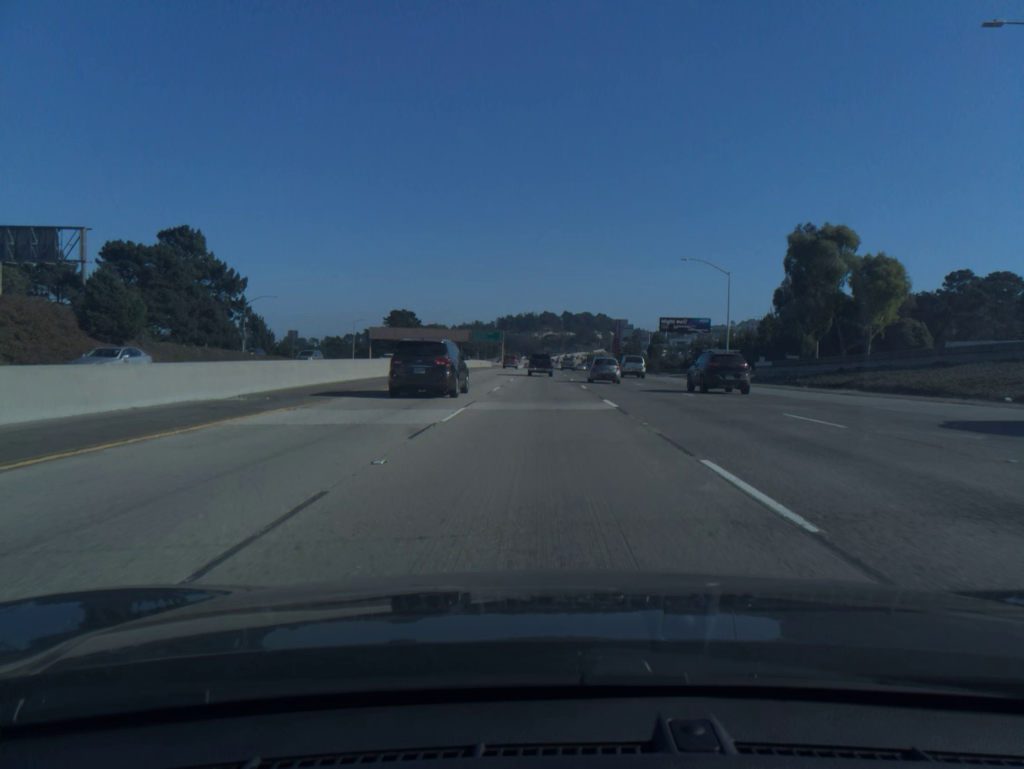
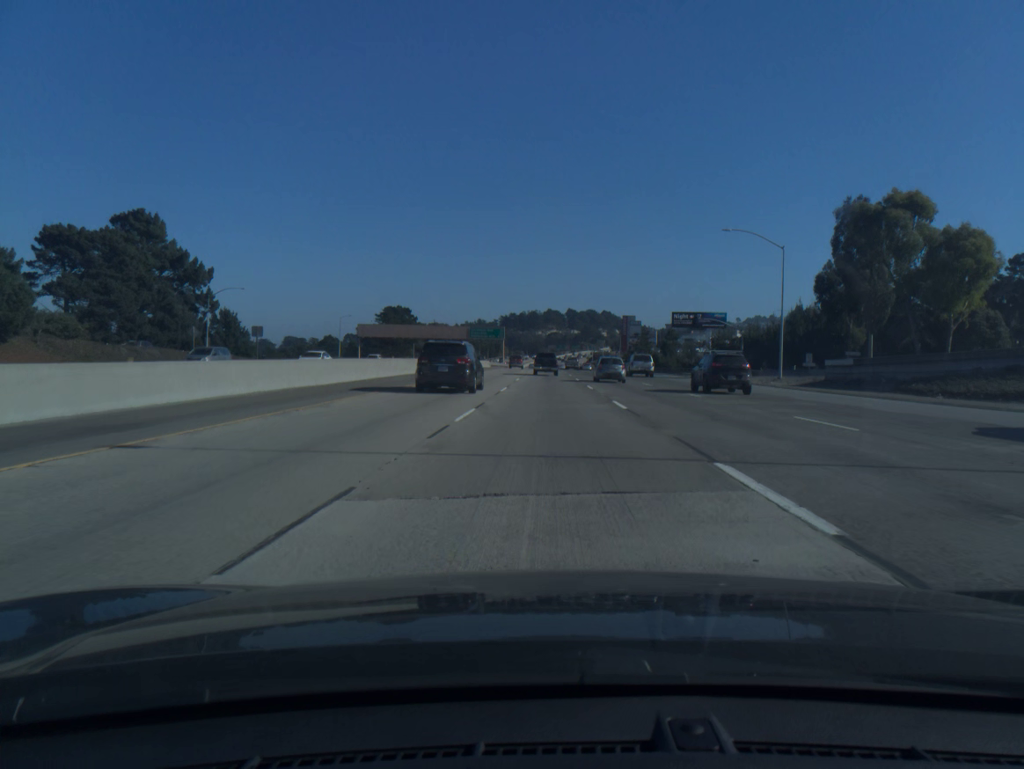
(-0.1, +14.6) m; 0°
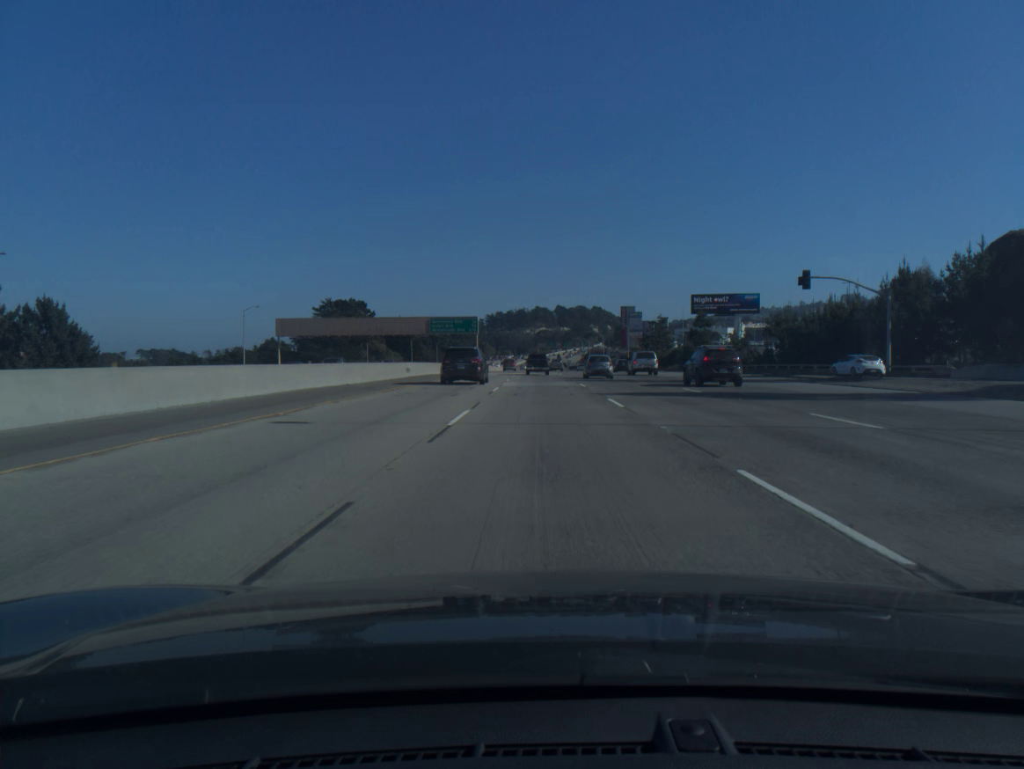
(+0.2, +44.5) m; +1°
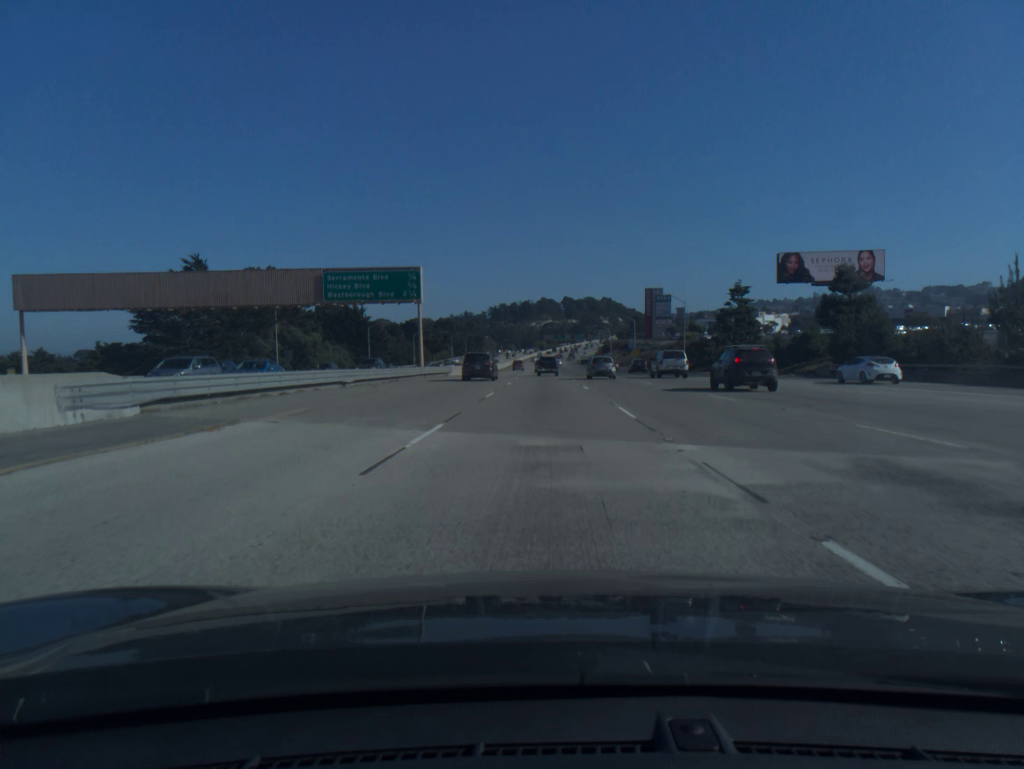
(-0.2, +61.4) m; -1°
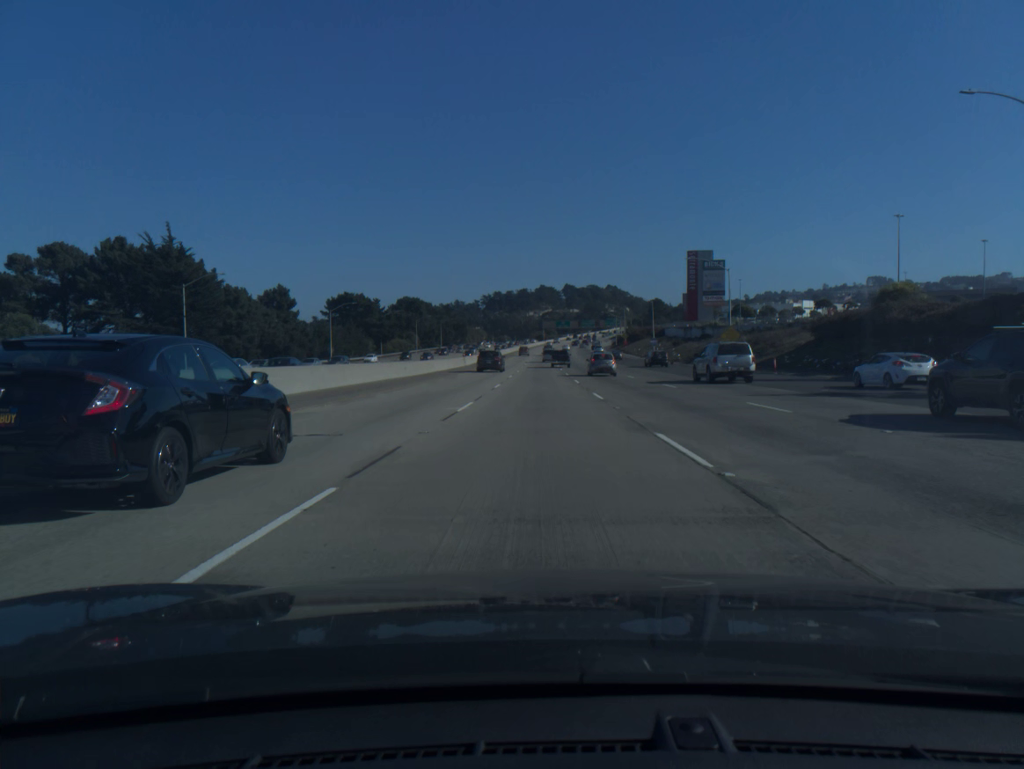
(+0.4, +80.6) m; 0°
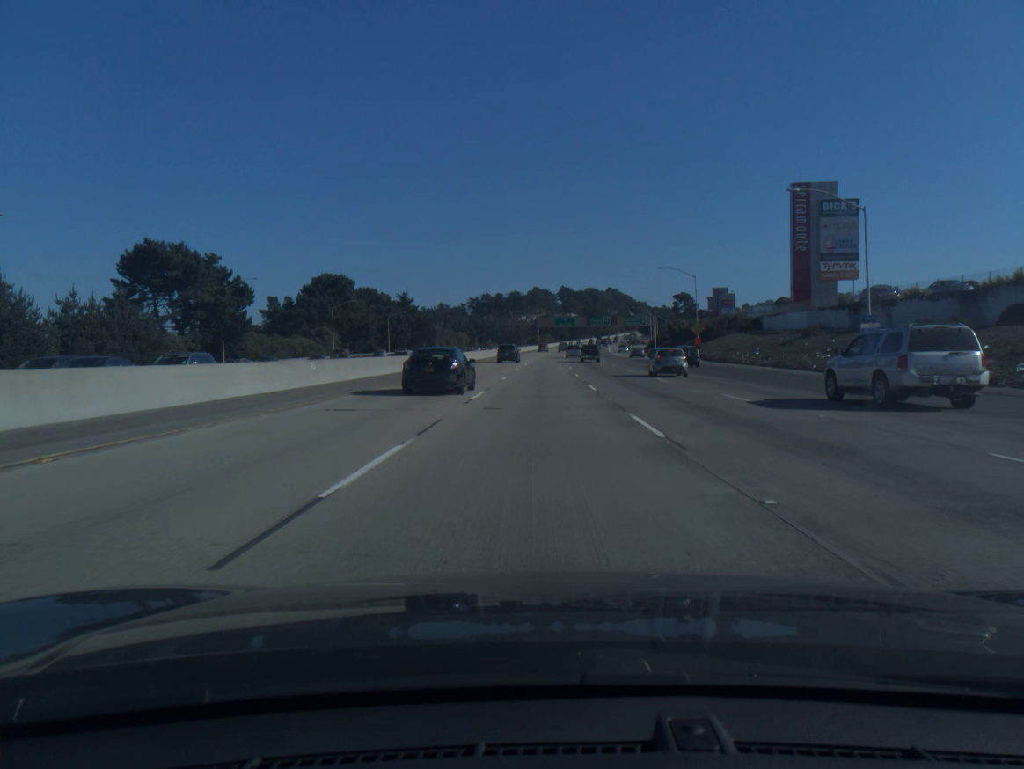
(0.0, +84.4) m; 0°
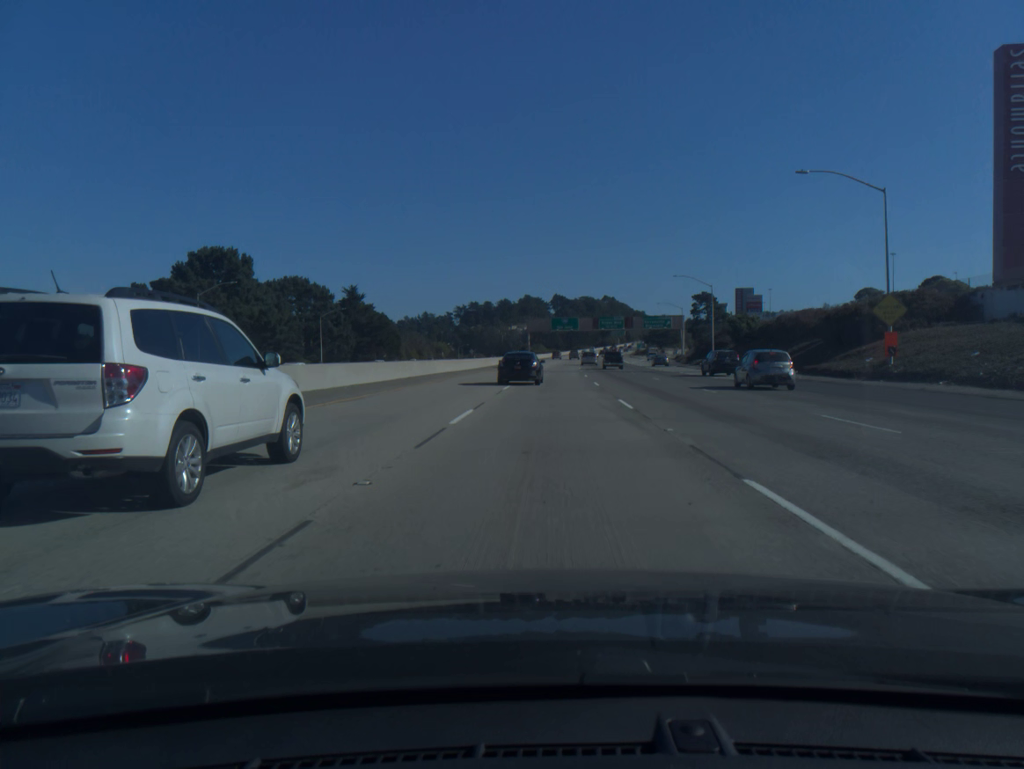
(+0.2, +51.8) m; +1°
